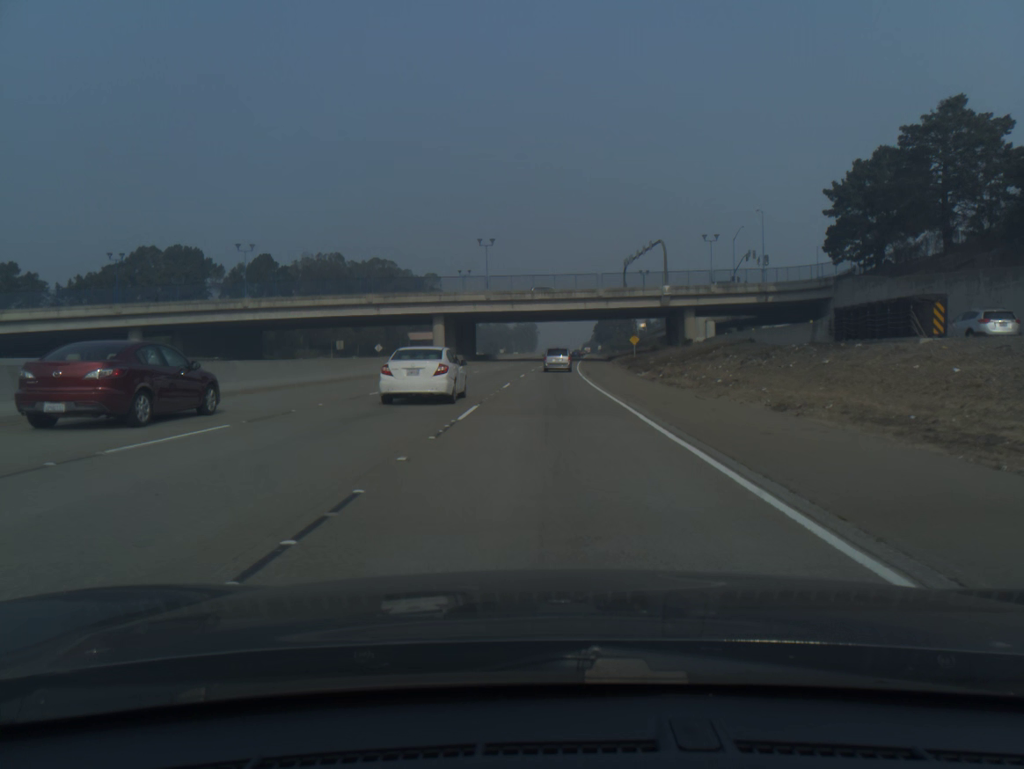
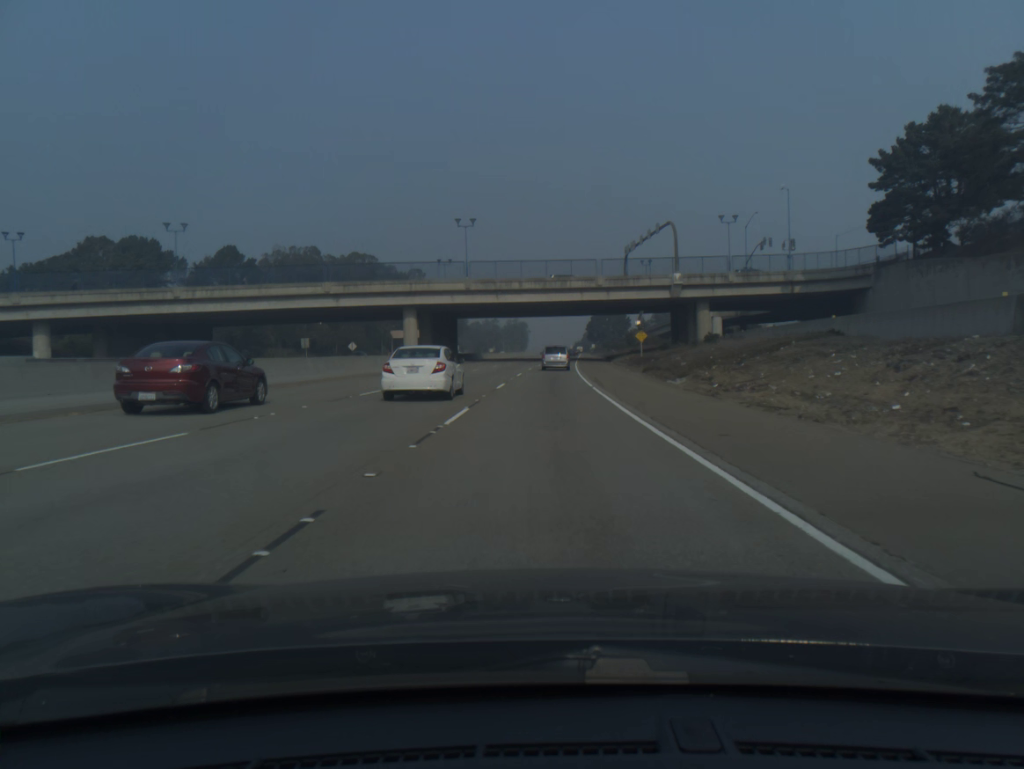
(+0.1, +15.7) m; +1°
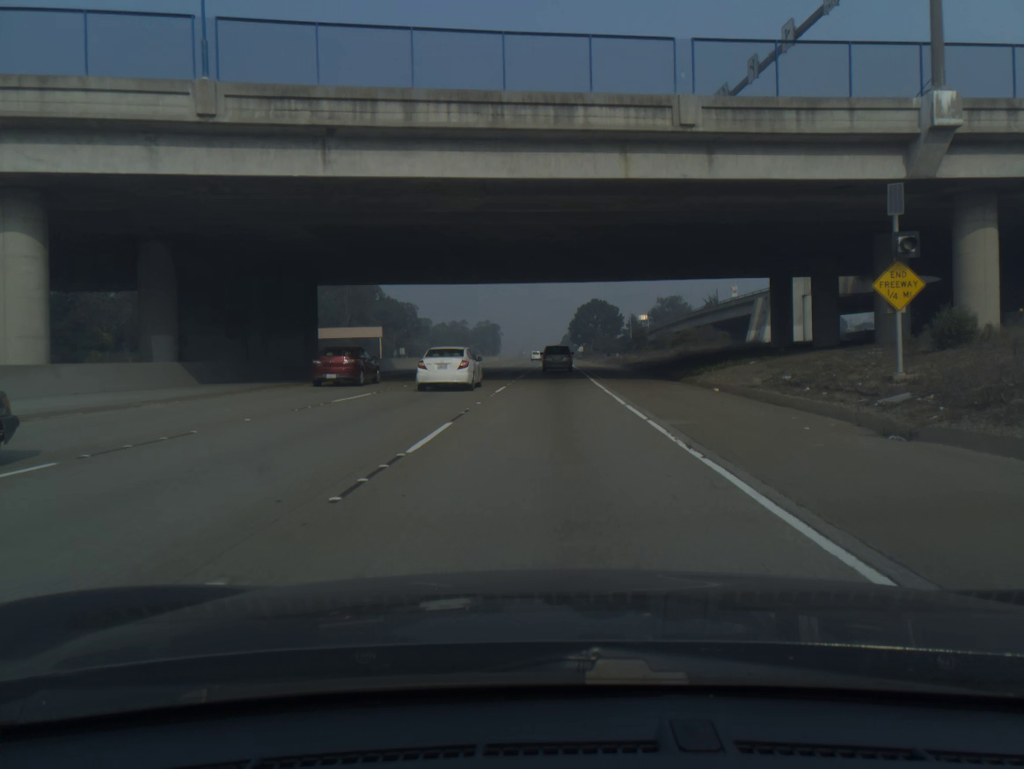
(+0.9, +61.7) m; +2°
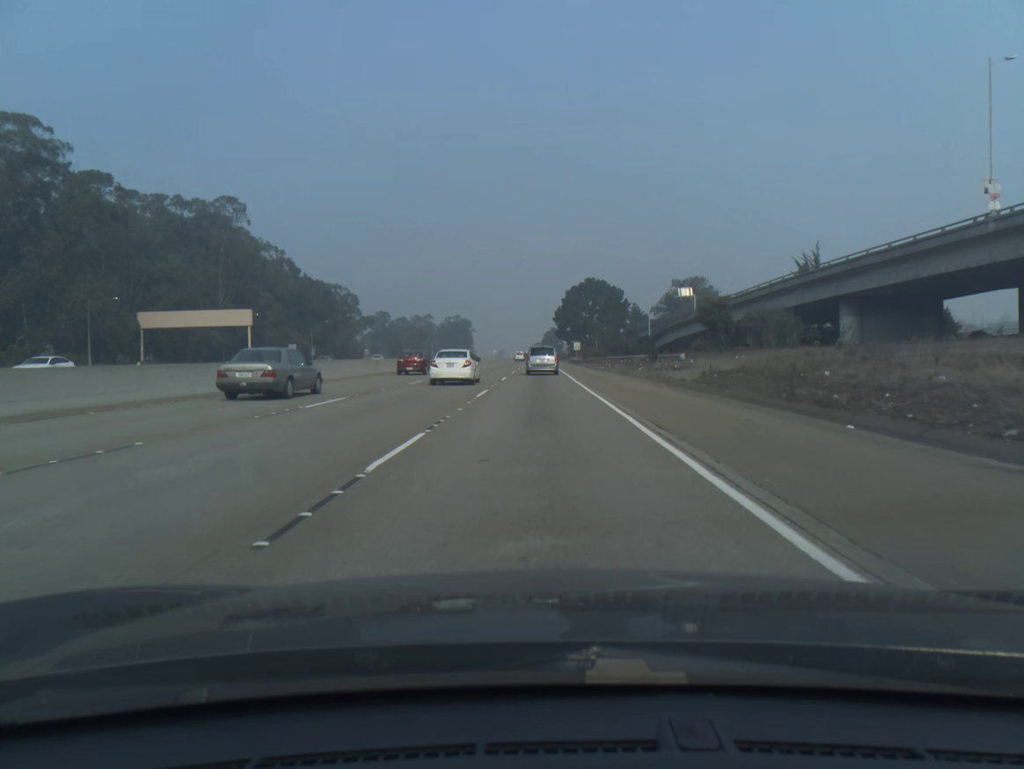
(+1.5, +74.2) m; +2°
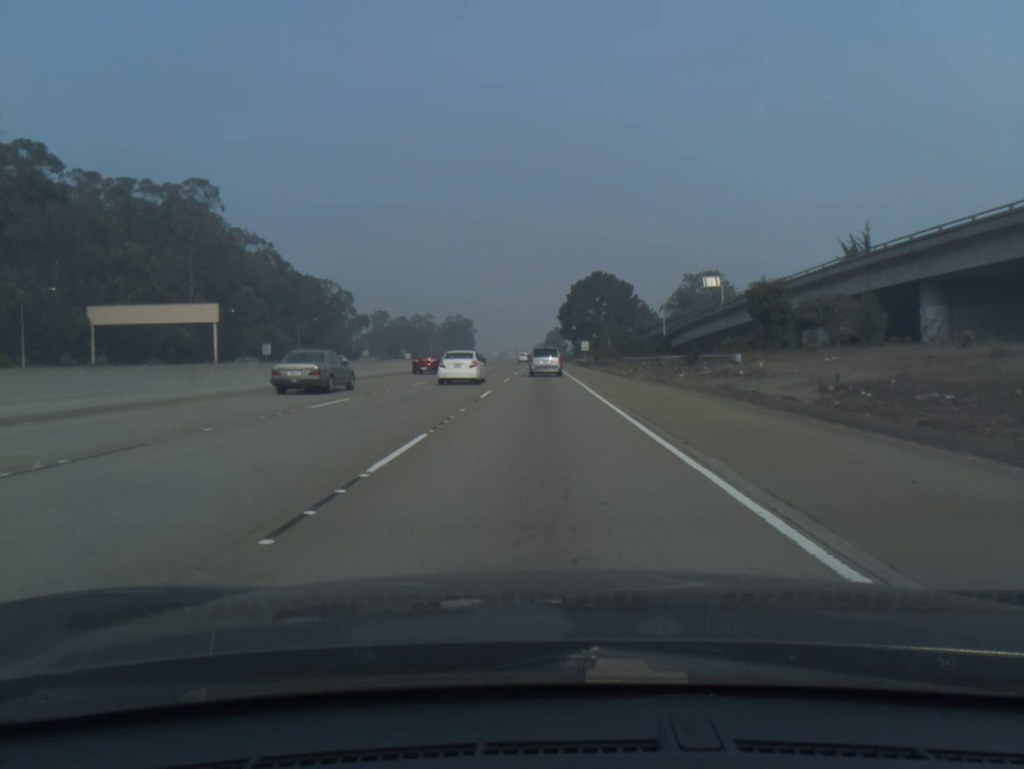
(0.0, +14.5) m; 0°
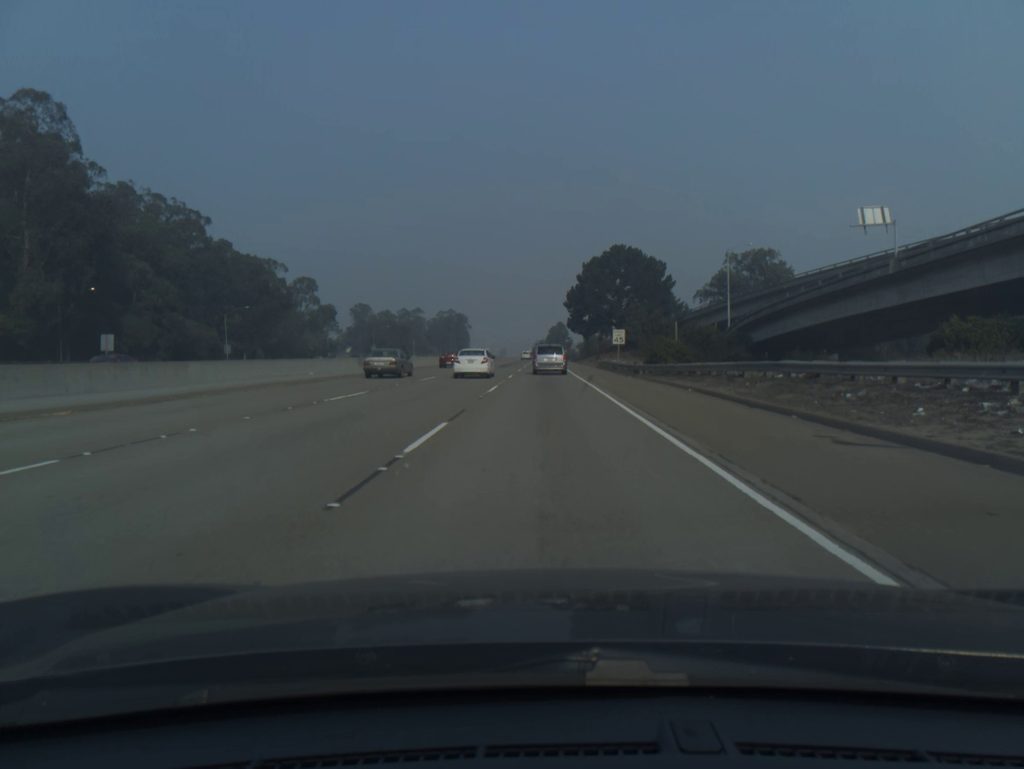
(-0.2, +42.6) m; 0°
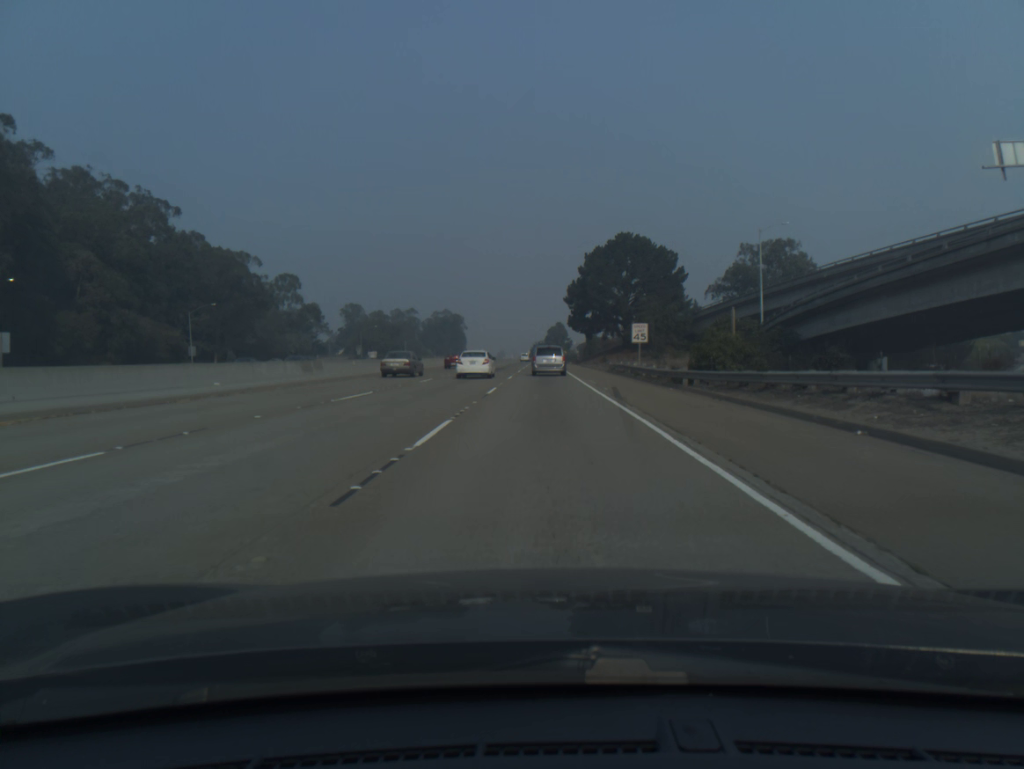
(0.0, +13.9) m; 0°
